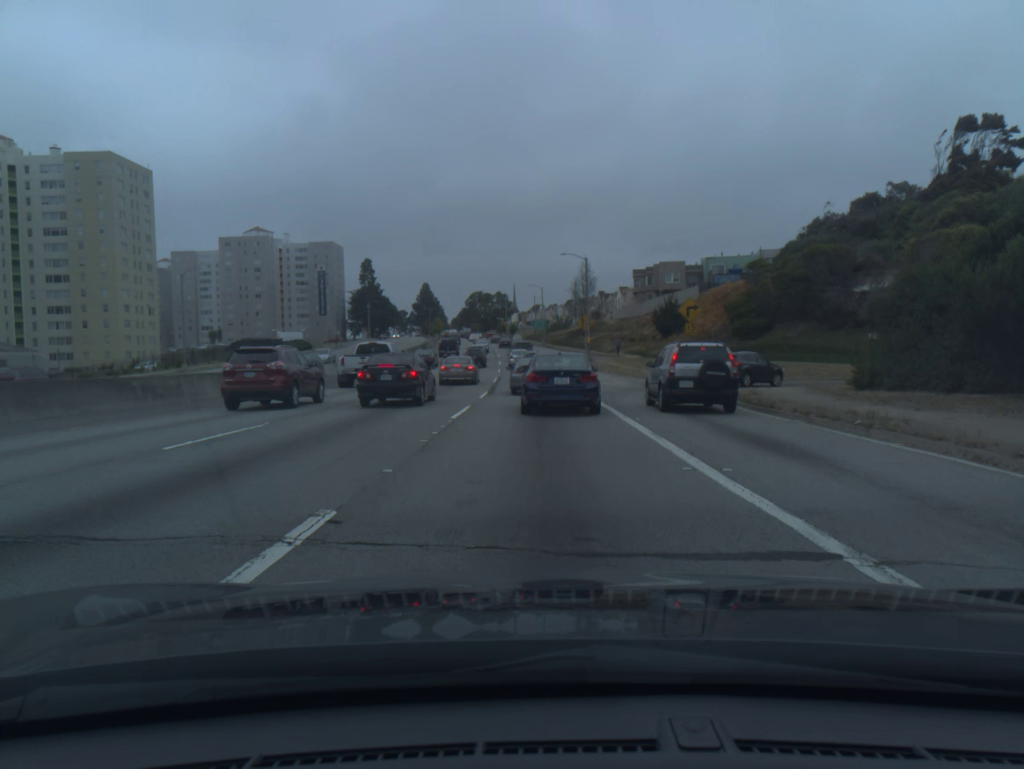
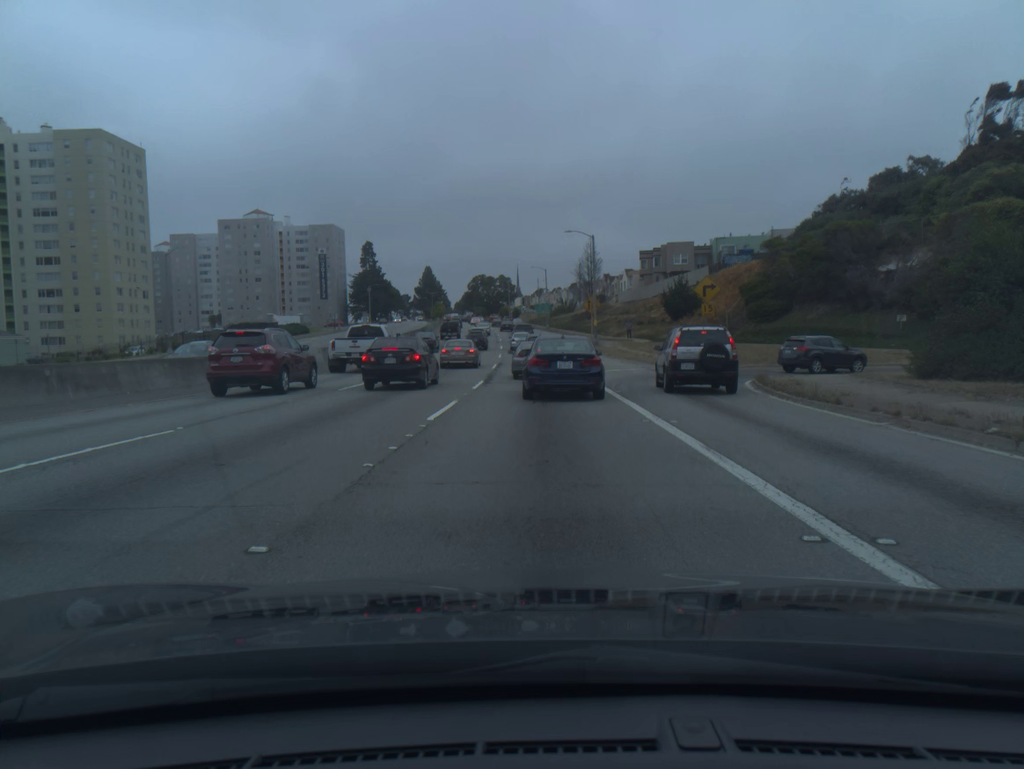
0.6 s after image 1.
(0.0, +4.1) m; 0°
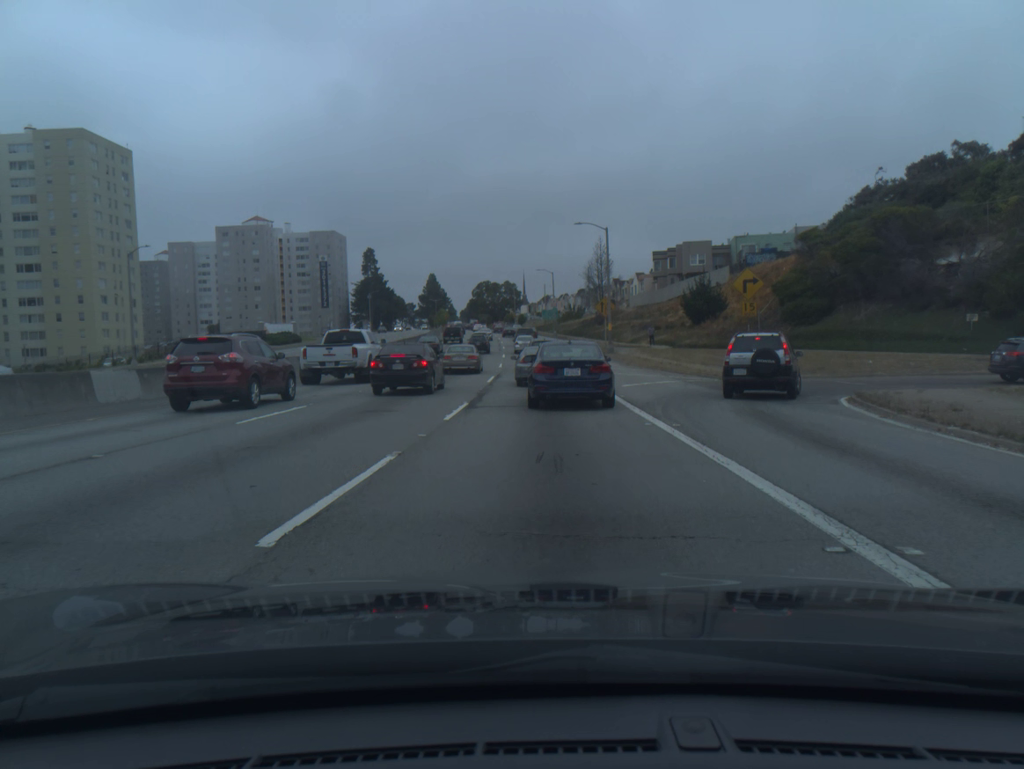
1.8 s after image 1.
(0.0, +7.8) m; 0°
